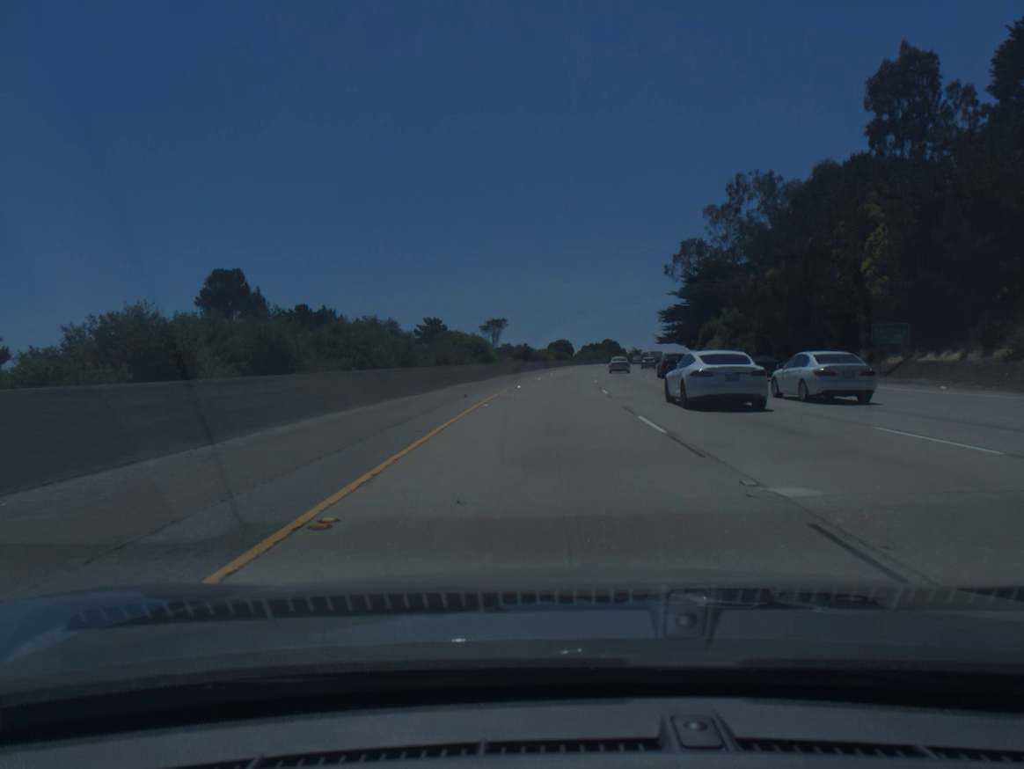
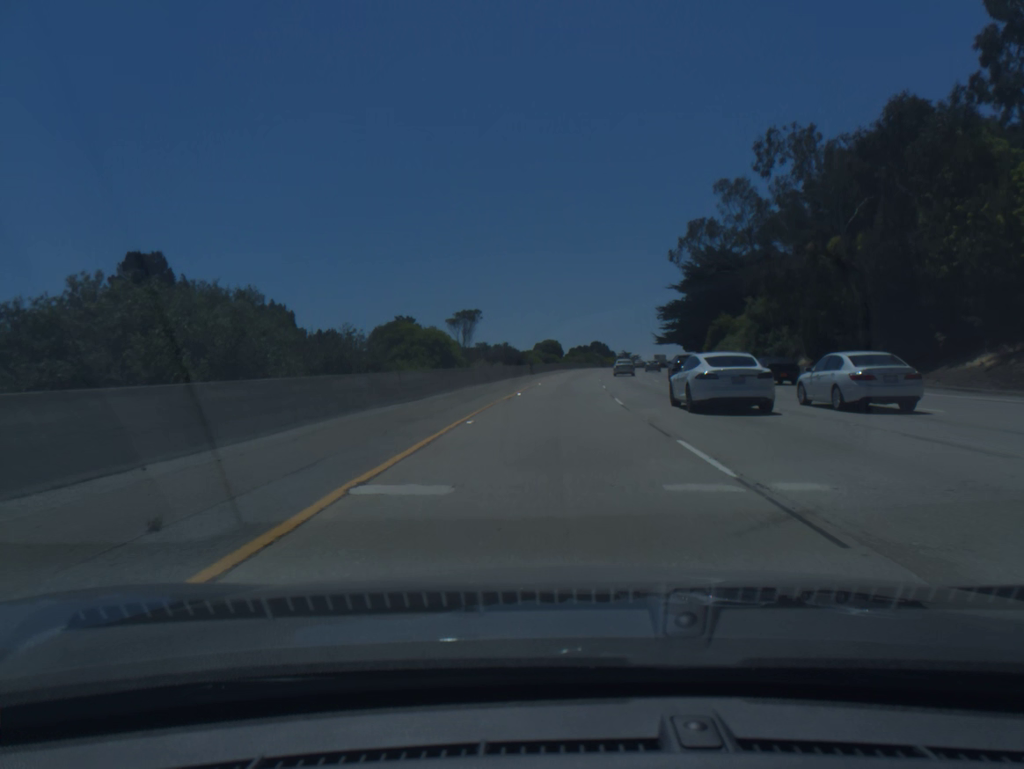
(+0.1, +19.2) m; +1°
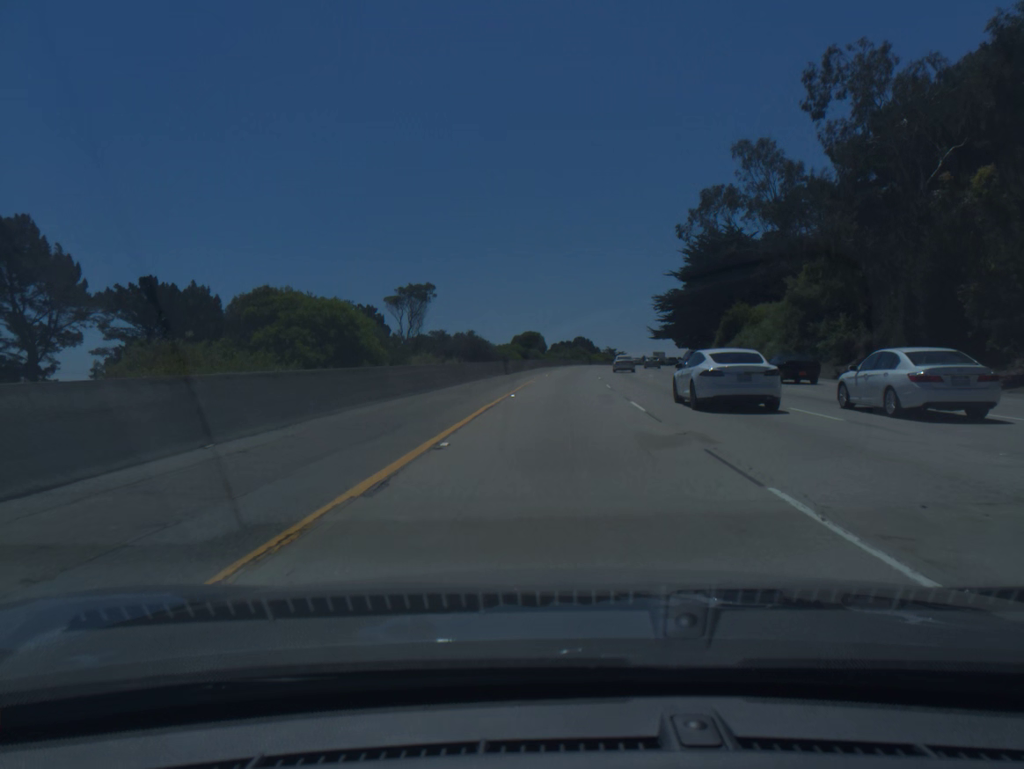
(+0.2, +19.3) m; +1°
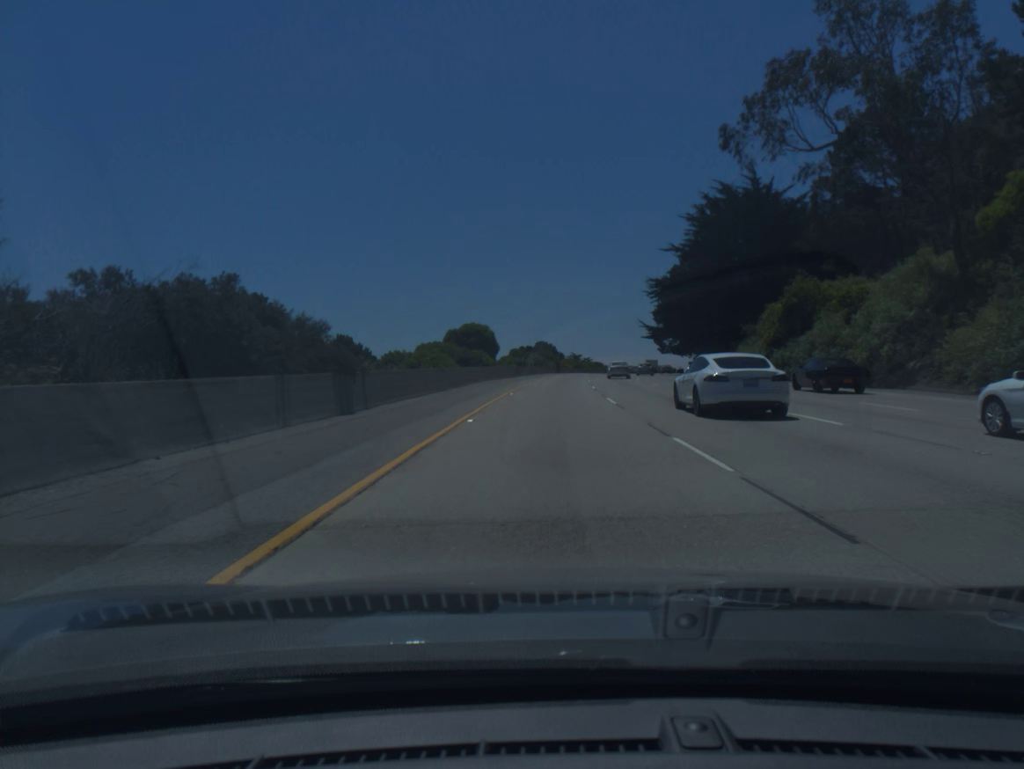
(+1.0, +38.6) m; +3°
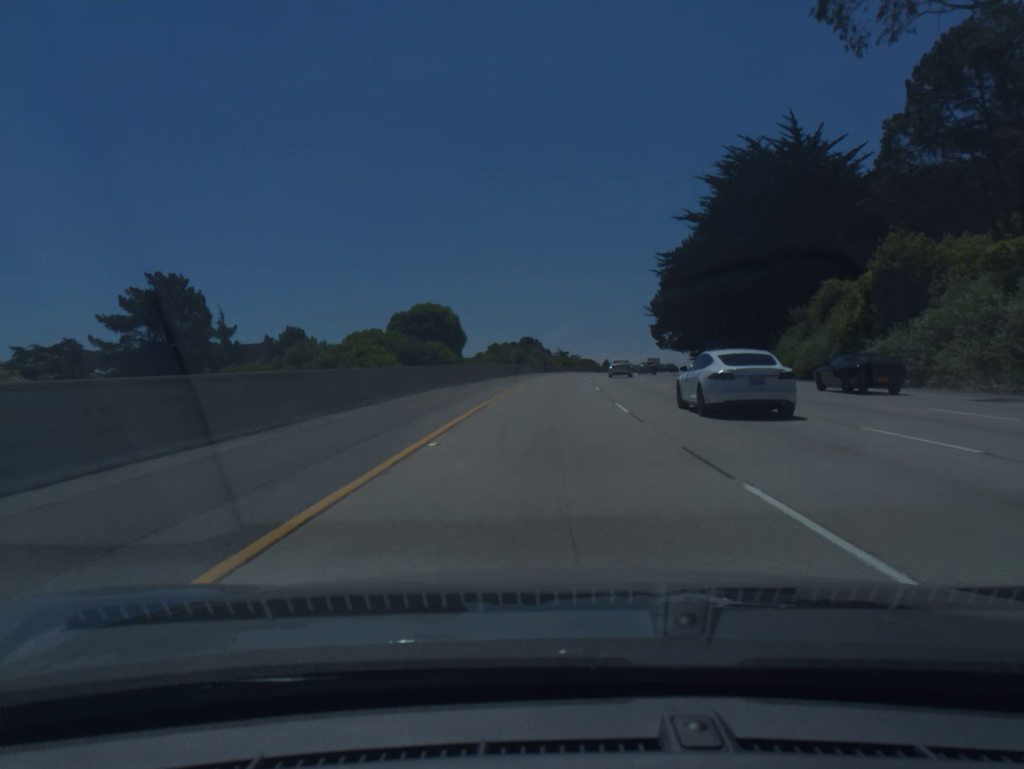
(+0.2, +19.4) m; +1°
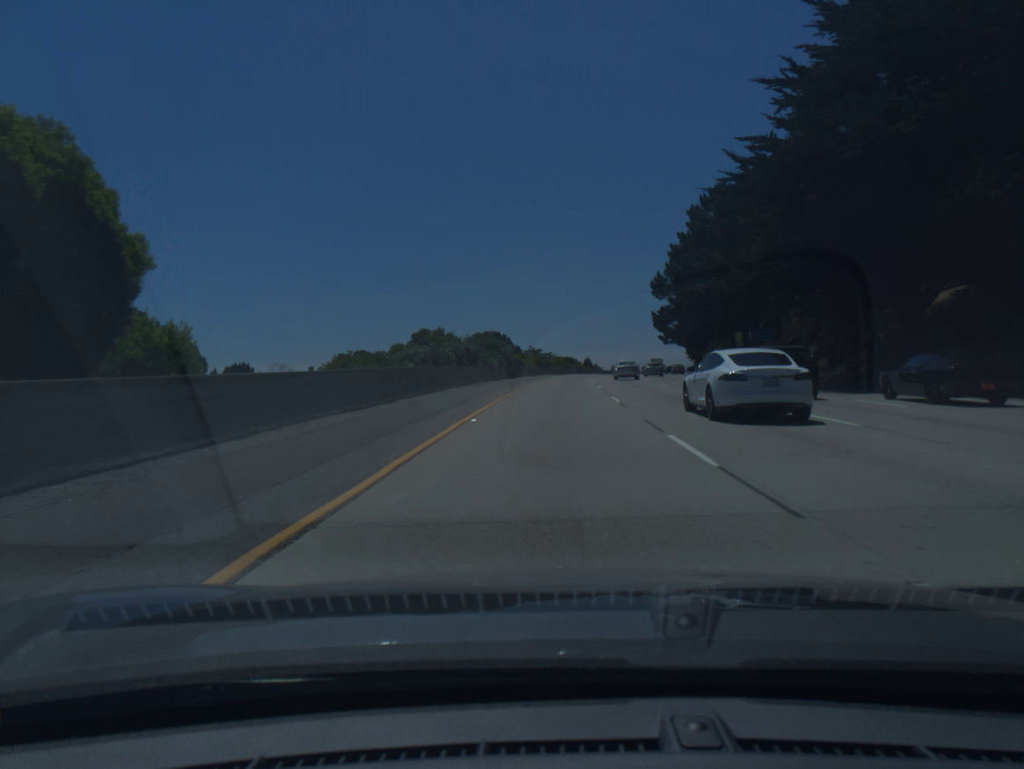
(+0.7, +38.8) m; +2°
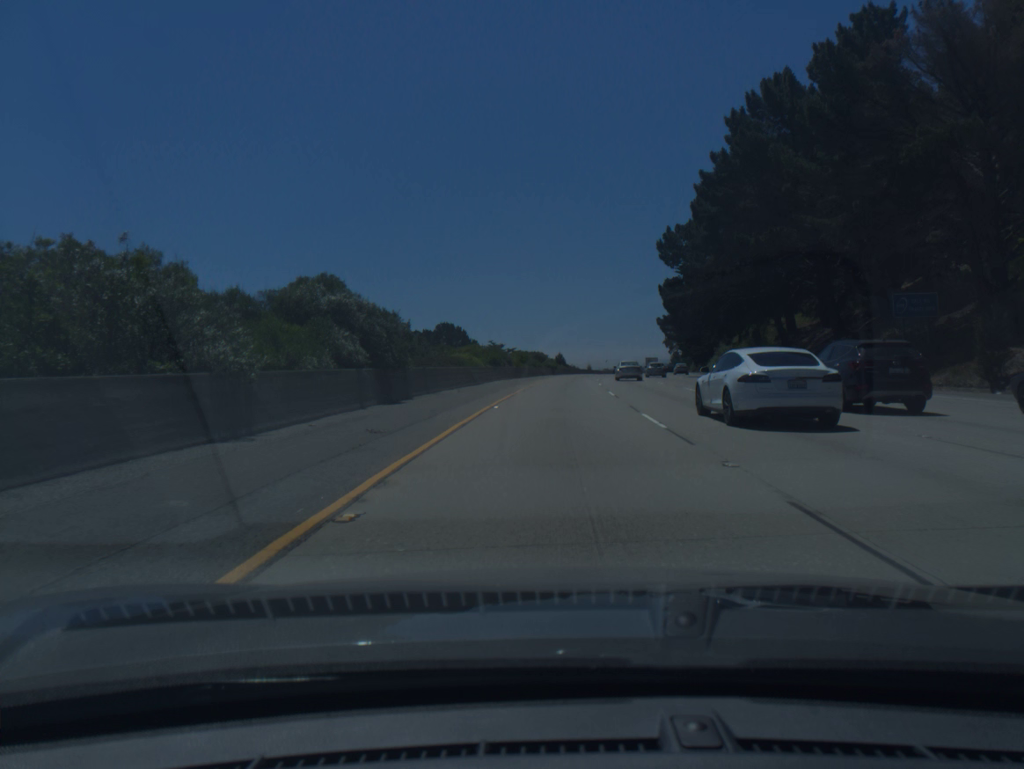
(+0.9, +39.2) m; +3°
